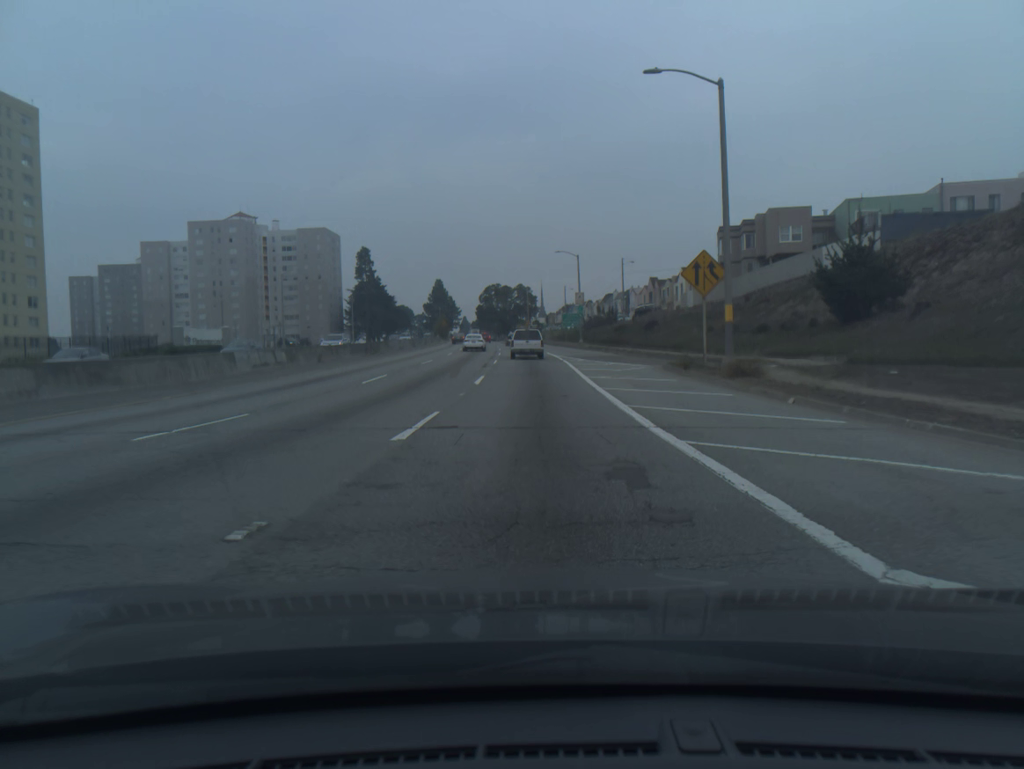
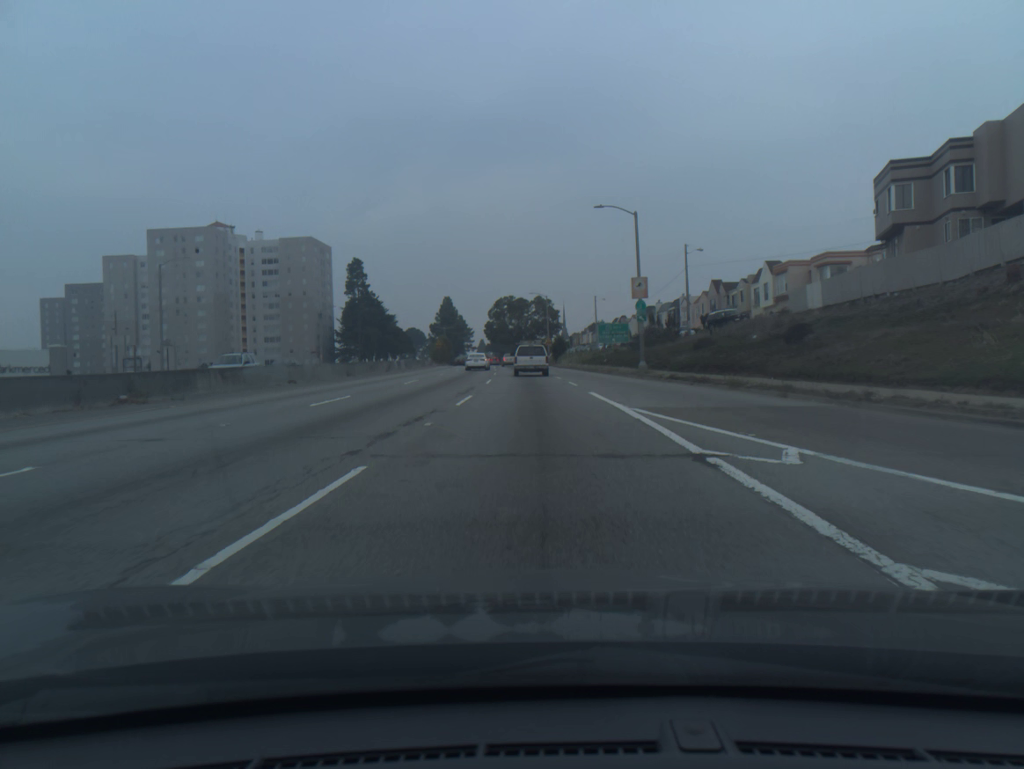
(-0.4, +36.1) m; -1°
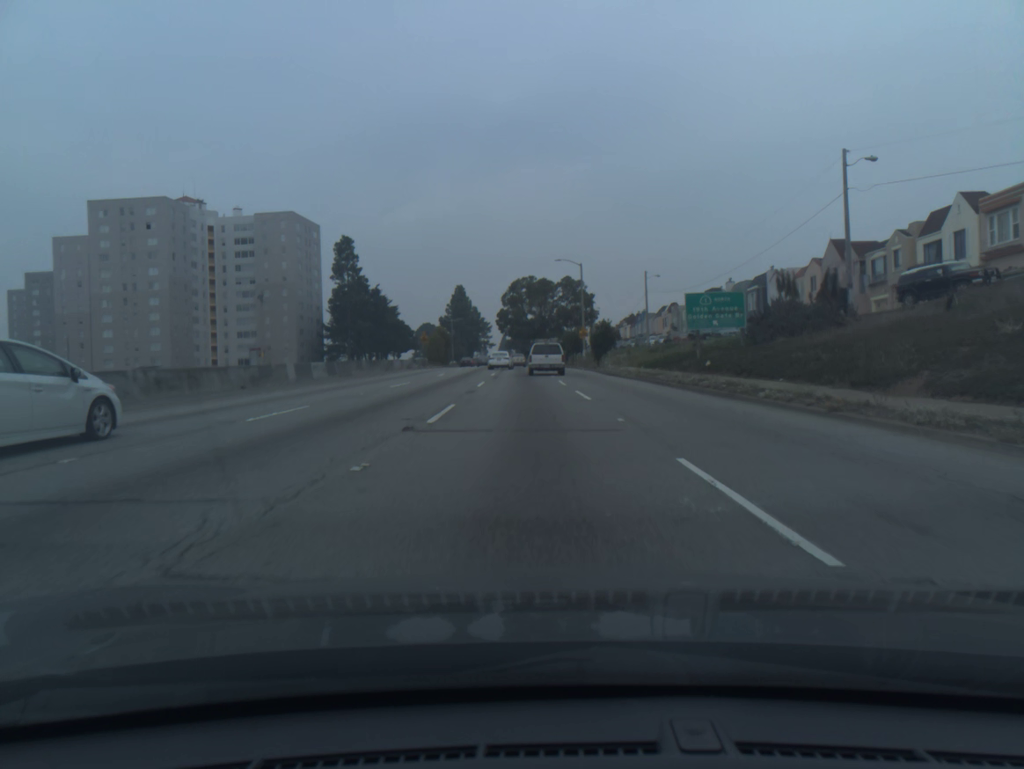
(-0.6, +34.7) m; -2°
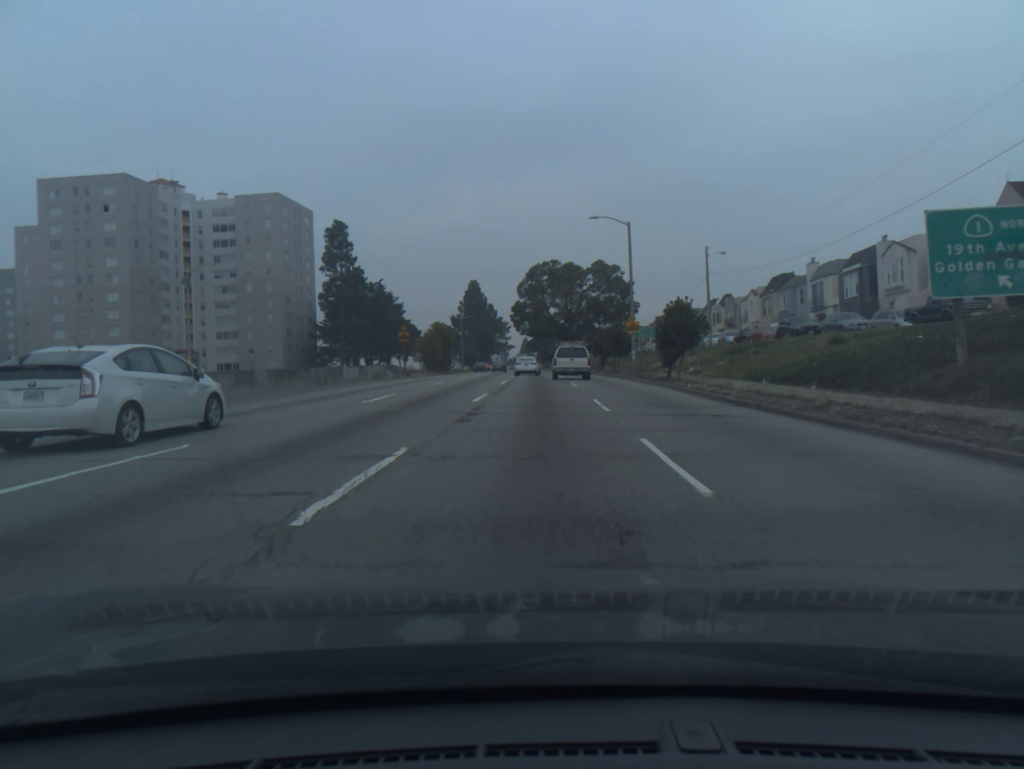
(-0.3, +22.4) m; -2°
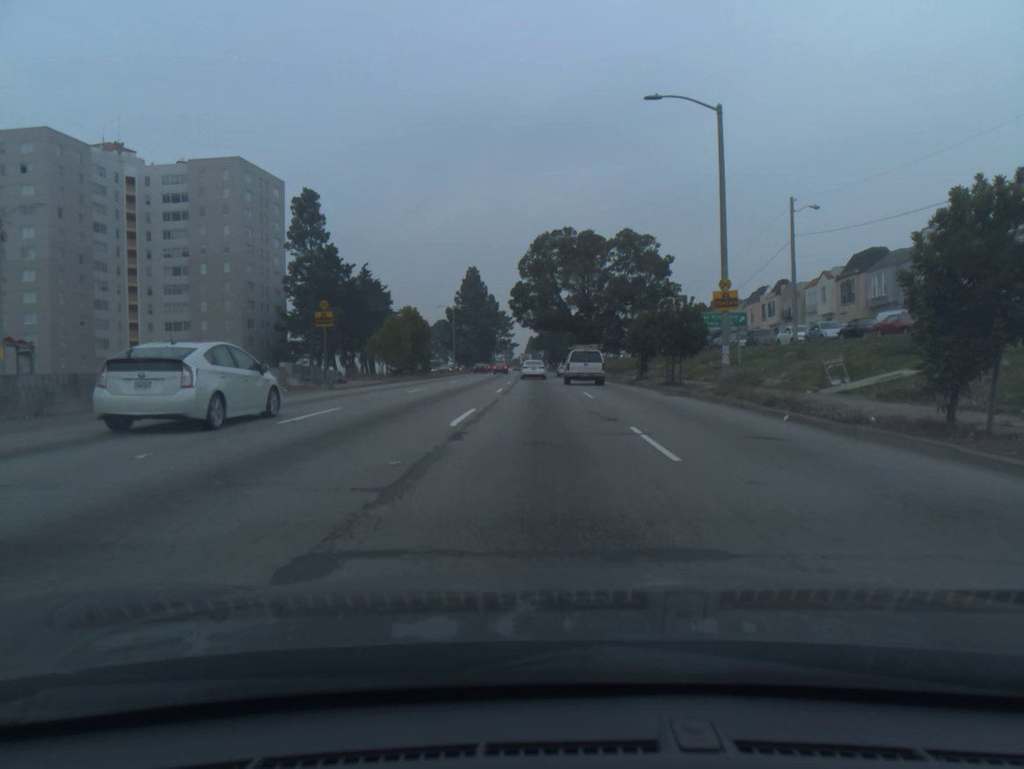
(-0.1, +21.8) m; -1°
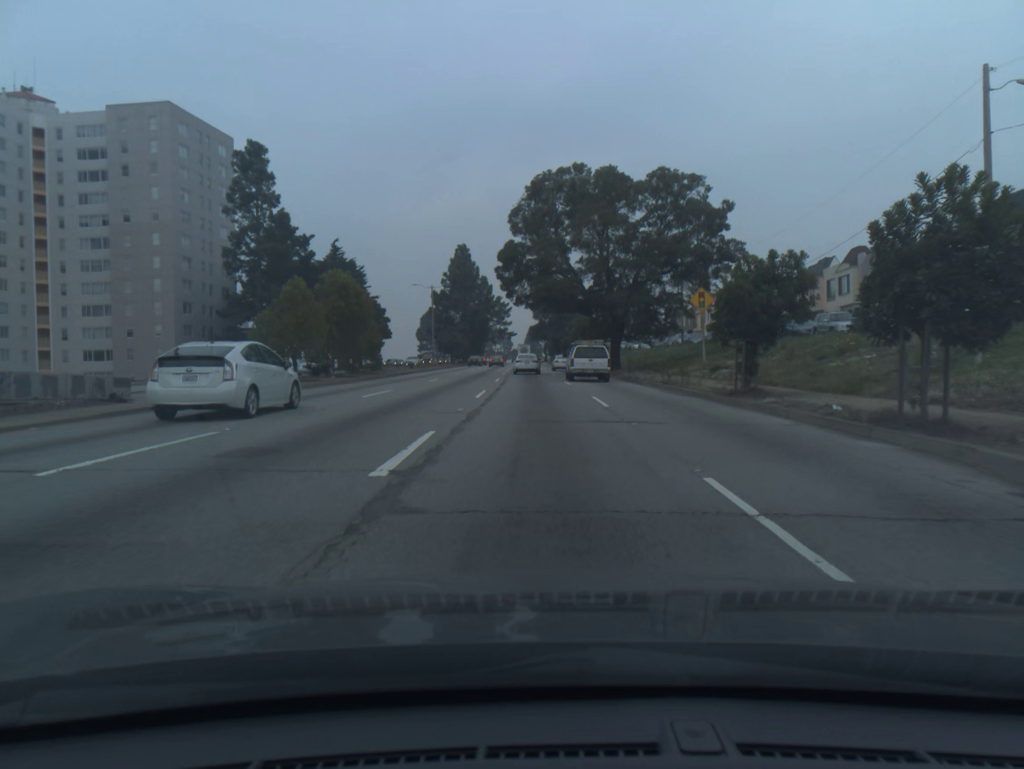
(0.0, +21.1) m; 0°
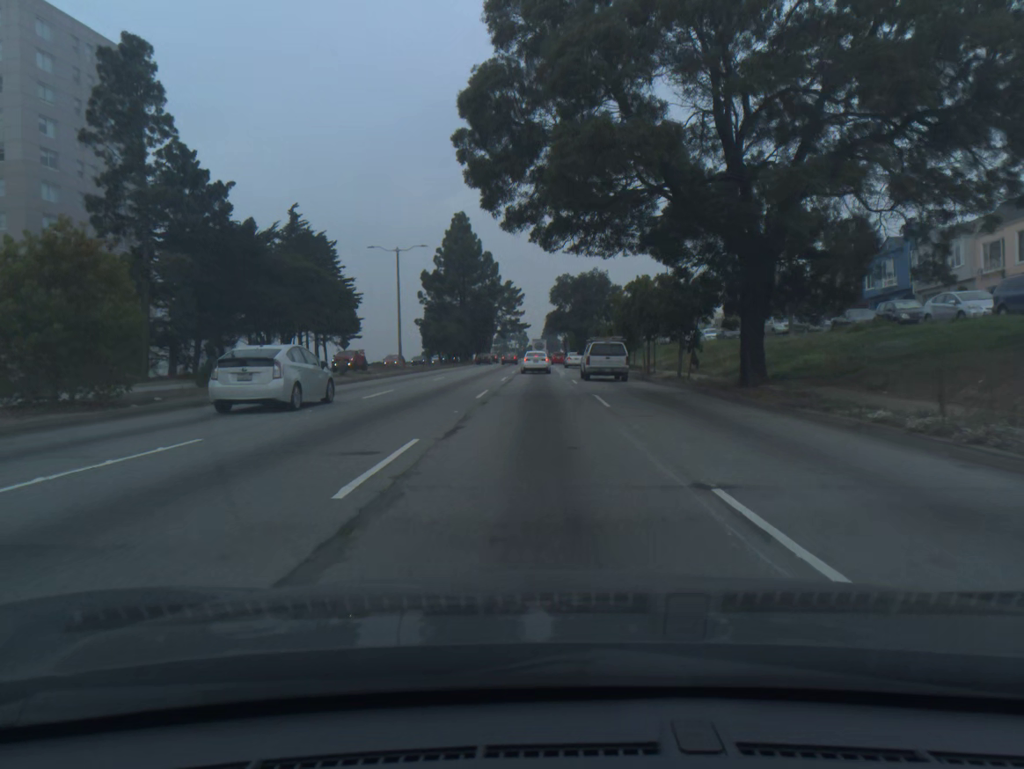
(-0.2, +30.3) m; -1°
